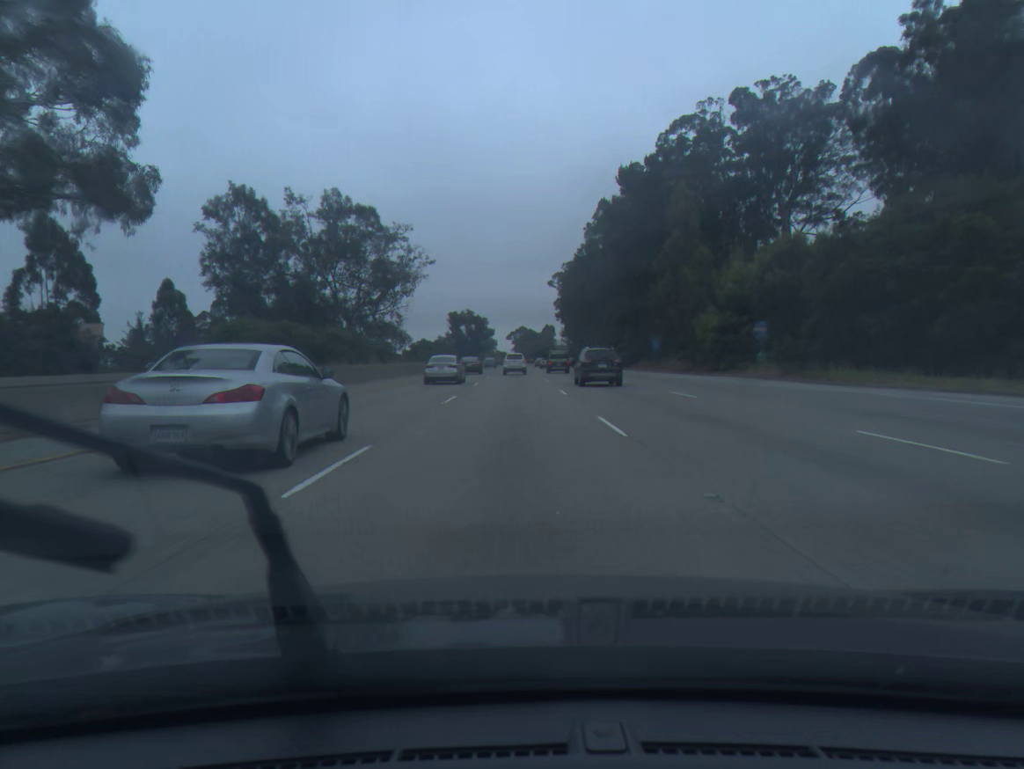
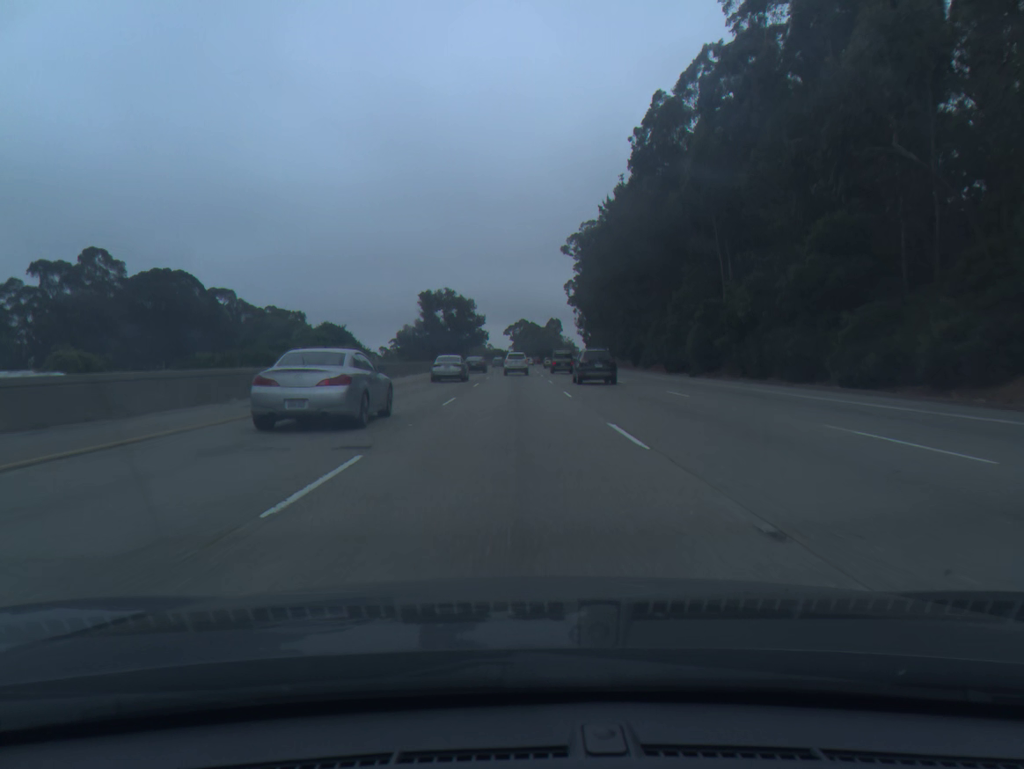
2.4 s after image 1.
(-0.5, +74.3) m; 0°
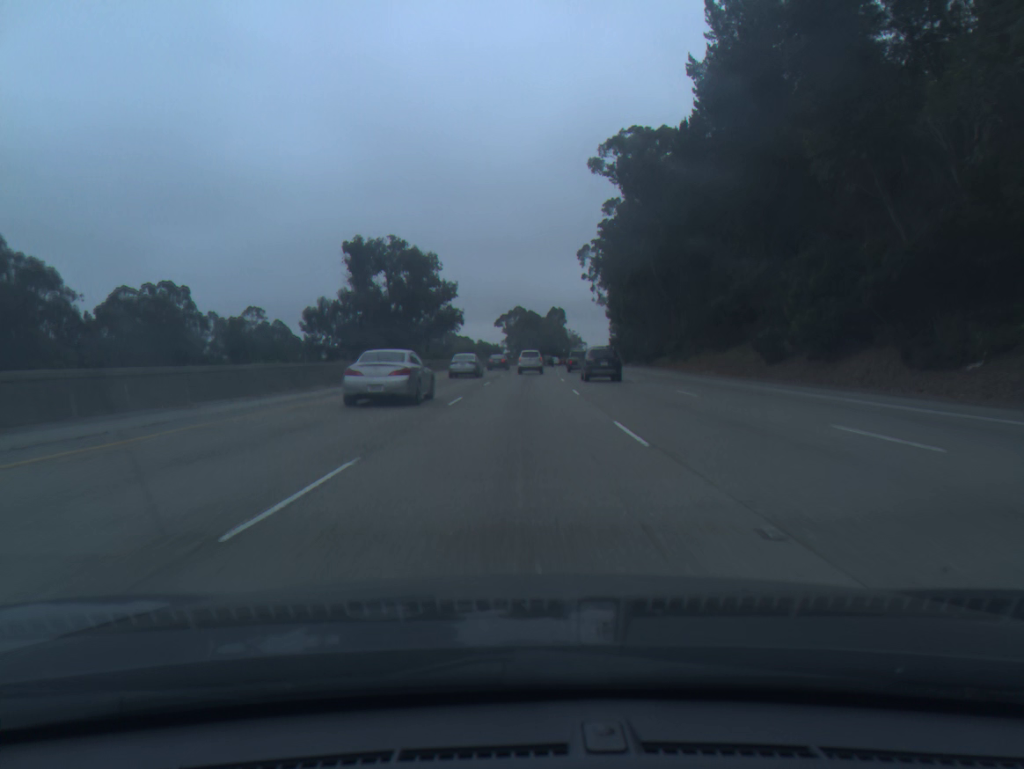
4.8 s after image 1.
(-0.4, +72.7) m; 0°
